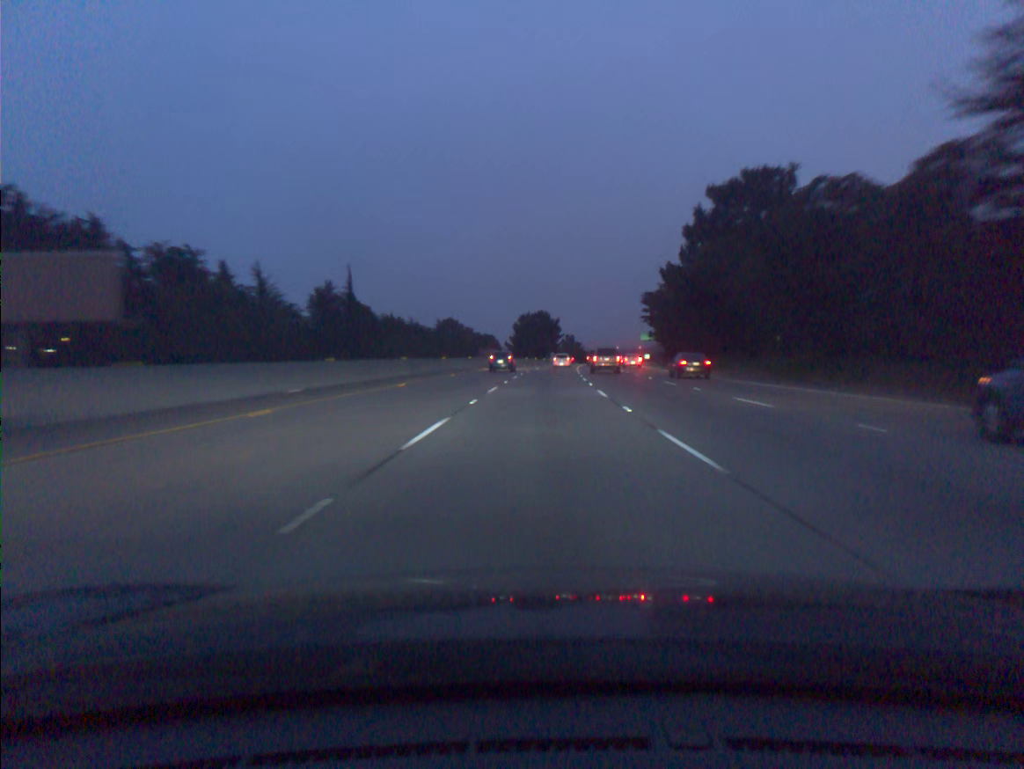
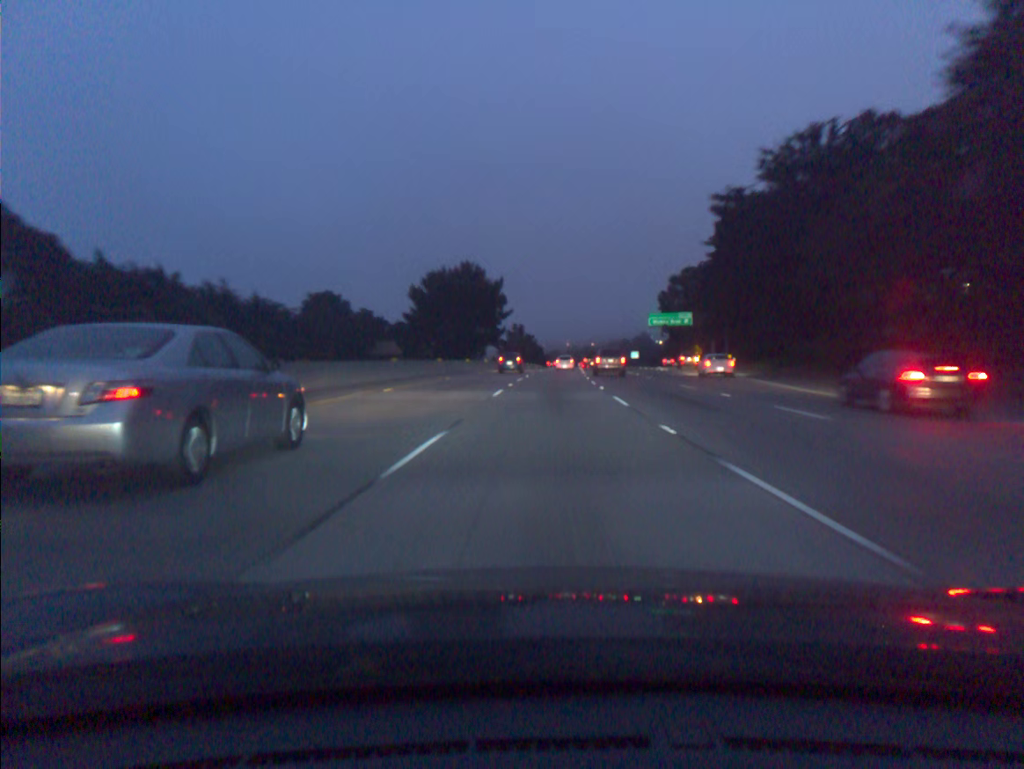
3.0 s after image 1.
(+2.9, +91.3) m; +4°
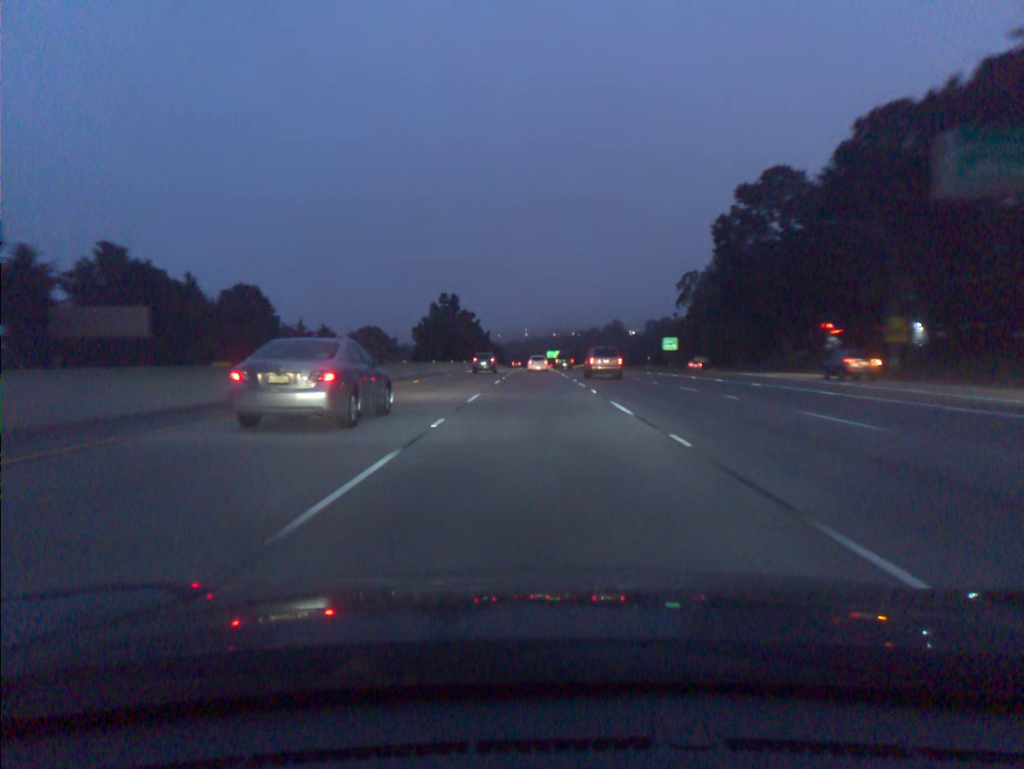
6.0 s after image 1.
(+3.4, +91.6) m; +3°
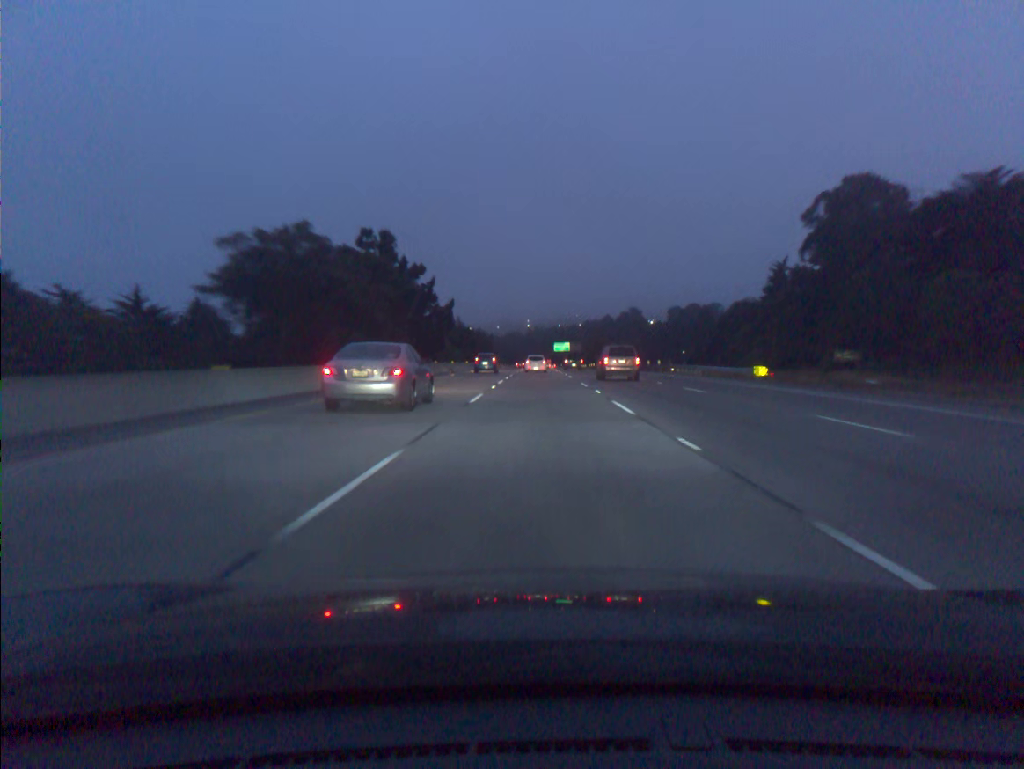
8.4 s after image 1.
(-0.2, +73.3) m; 0°
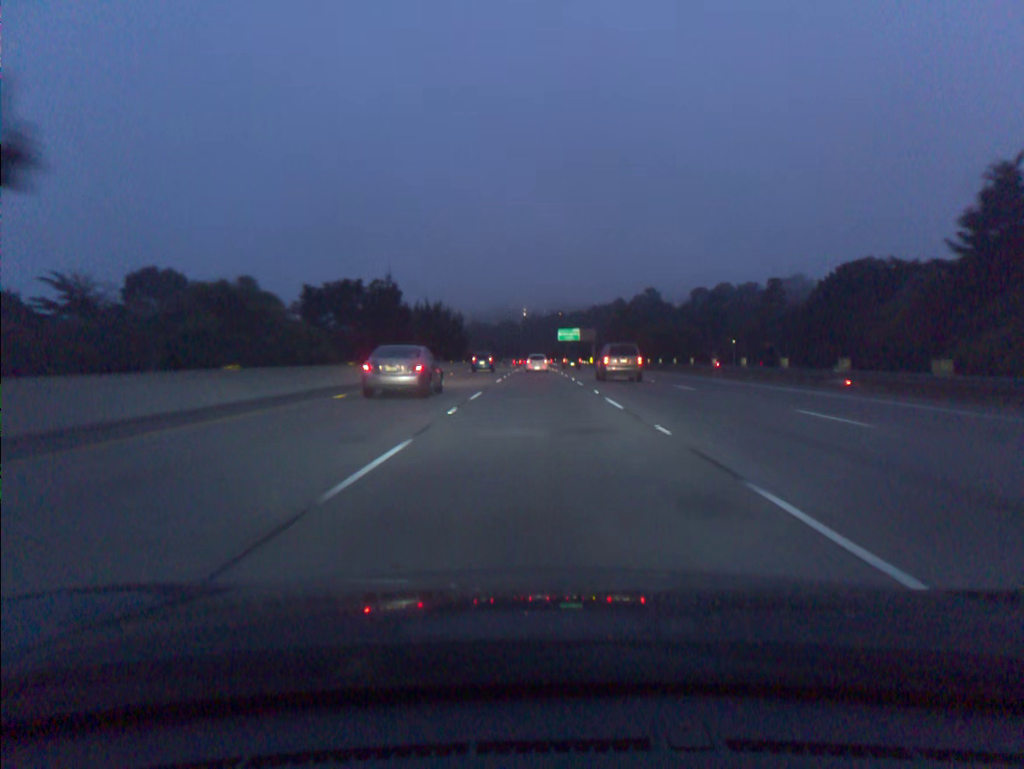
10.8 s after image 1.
(+0.2, +71.8) m; 0°
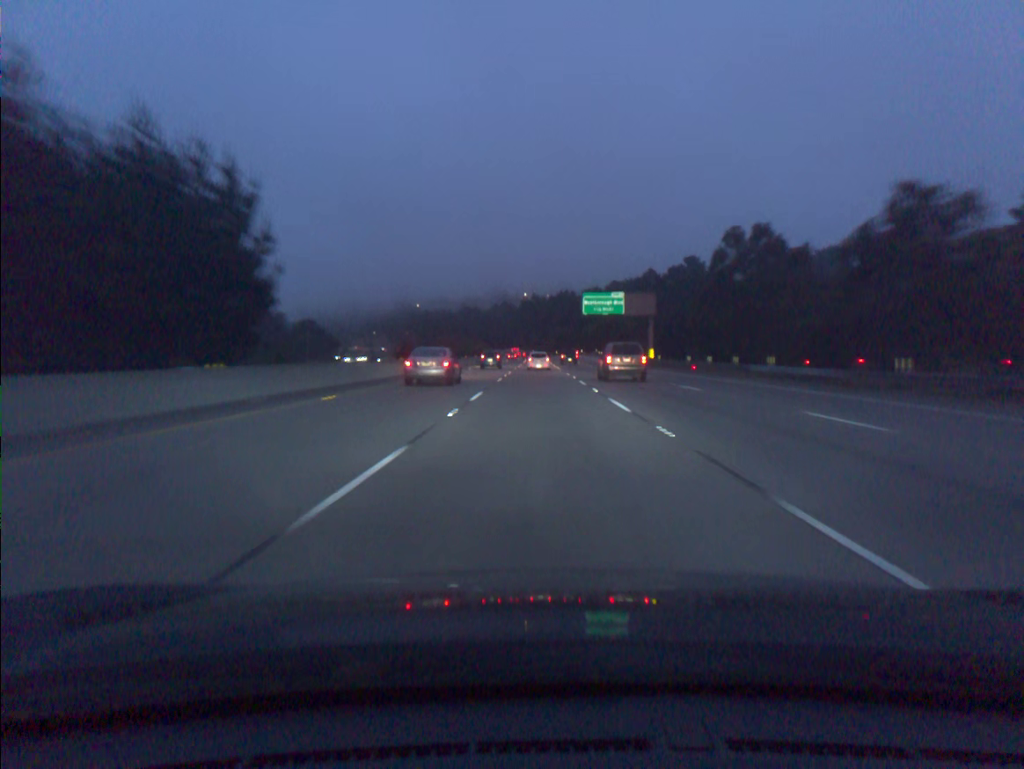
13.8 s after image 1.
(-0.1, +88.9) m; 0°
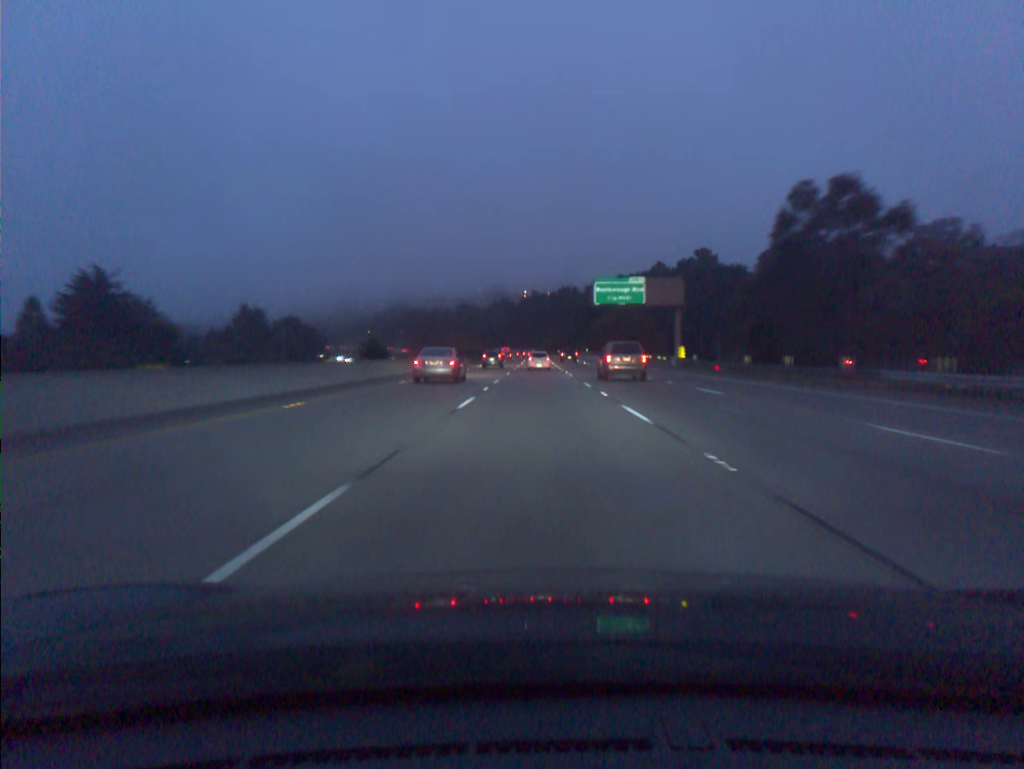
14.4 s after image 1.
(0.0, +17.7) m; 0°
